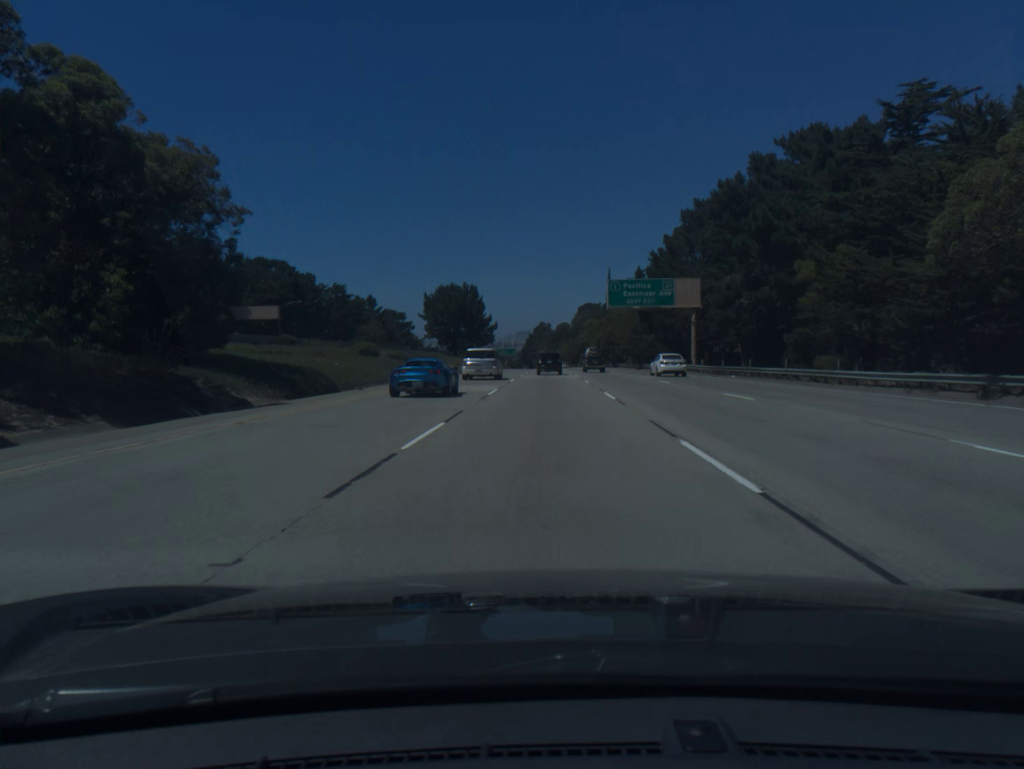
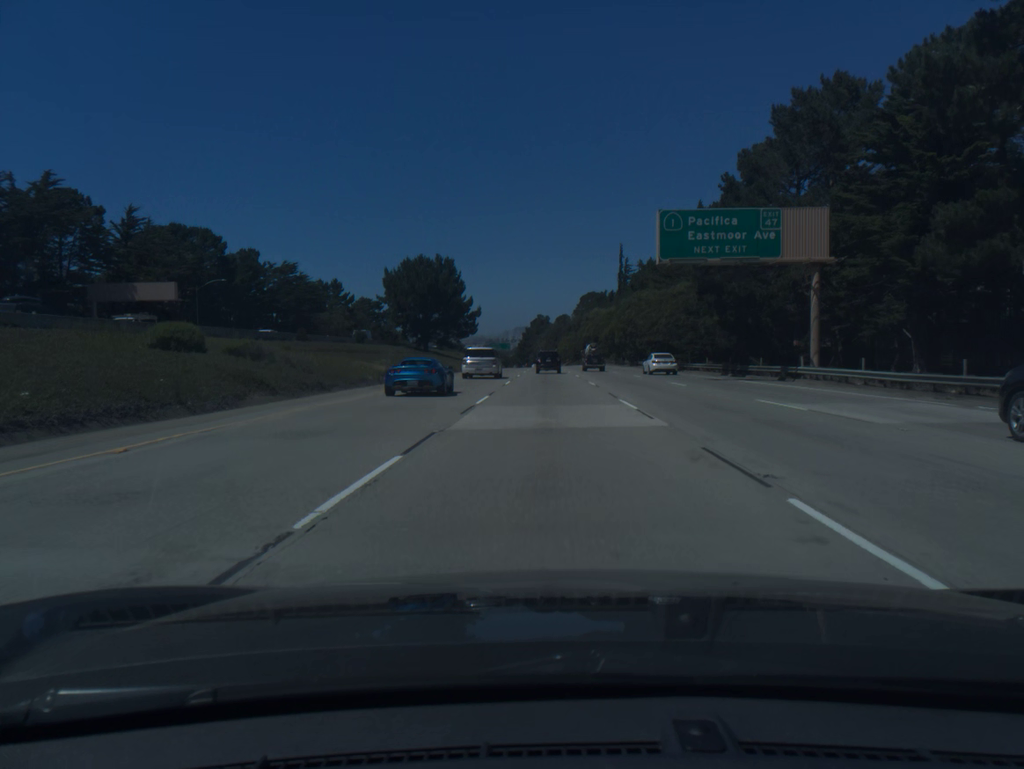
(0.0, +33.3) m; 0°
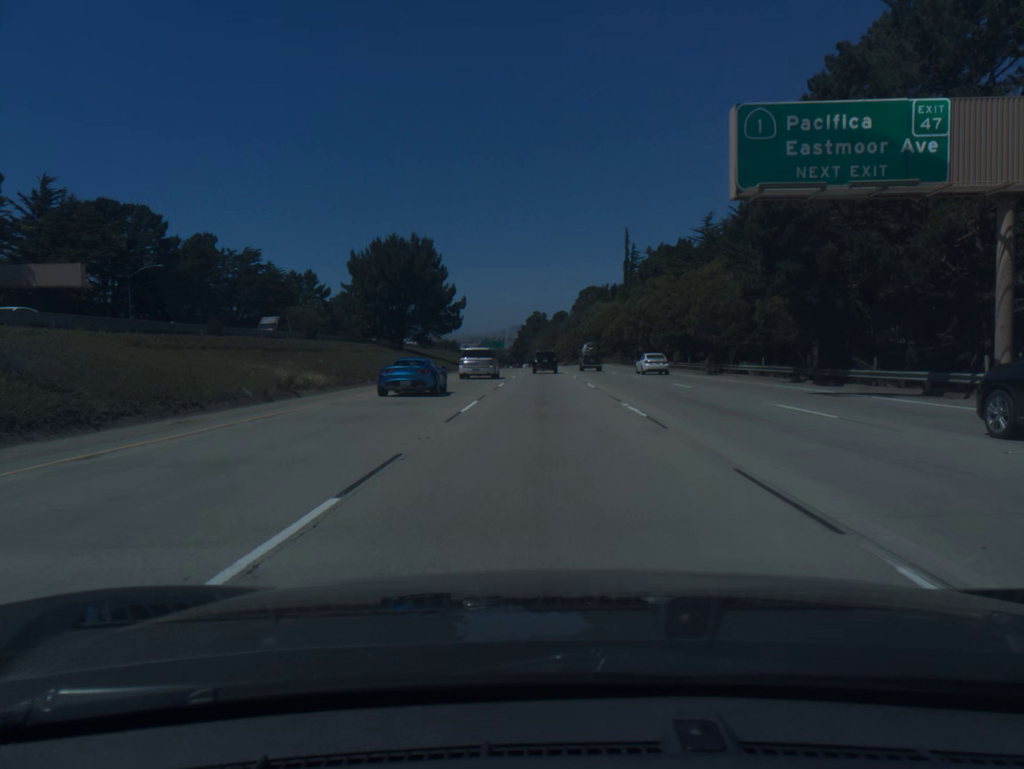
(0.0, +16.6) m; 0°
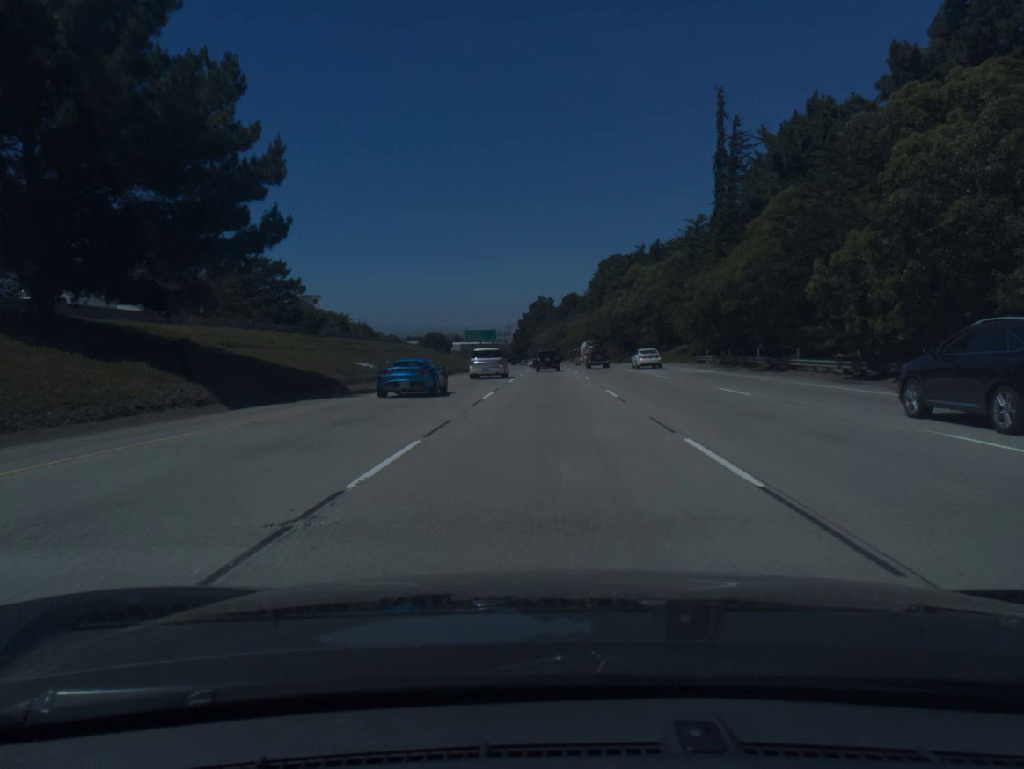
(-0.1, +66.6) m; 0°
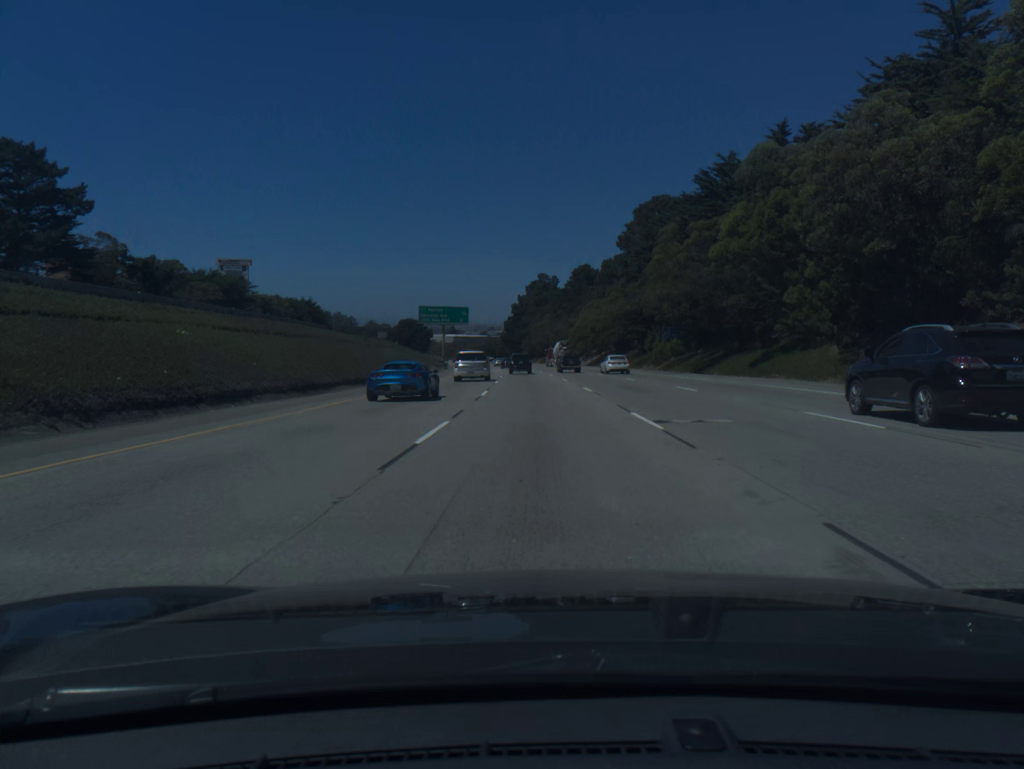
(+0.2, +67.3) m; 0°
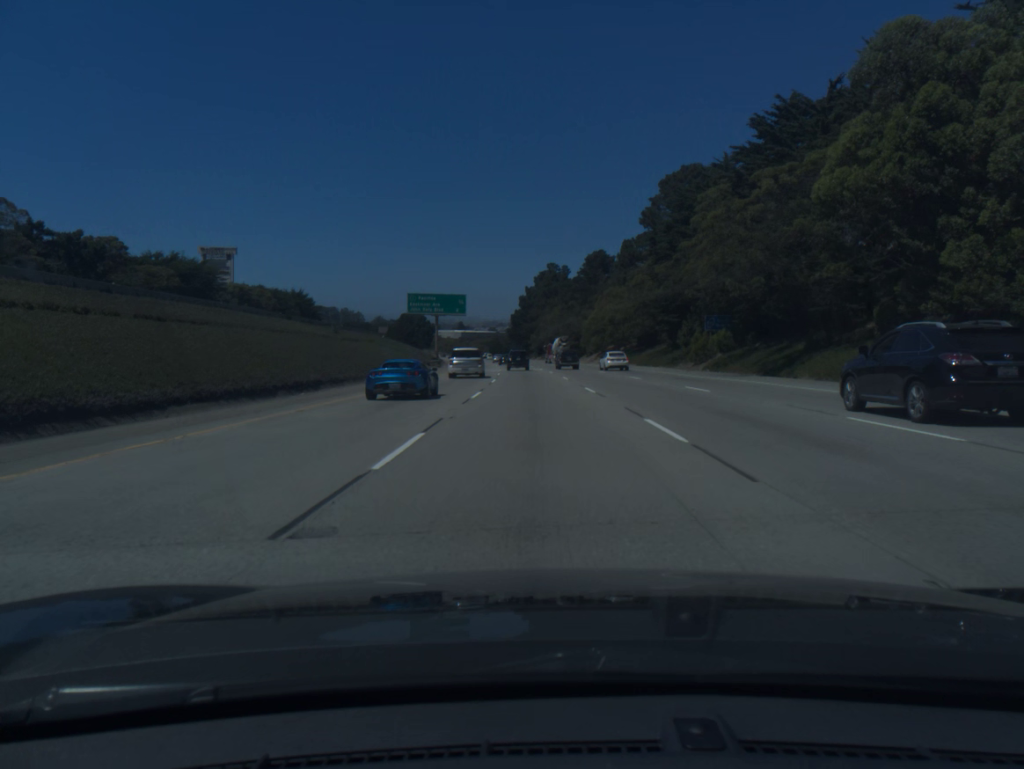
(-0.1, +17.0) m; -1°
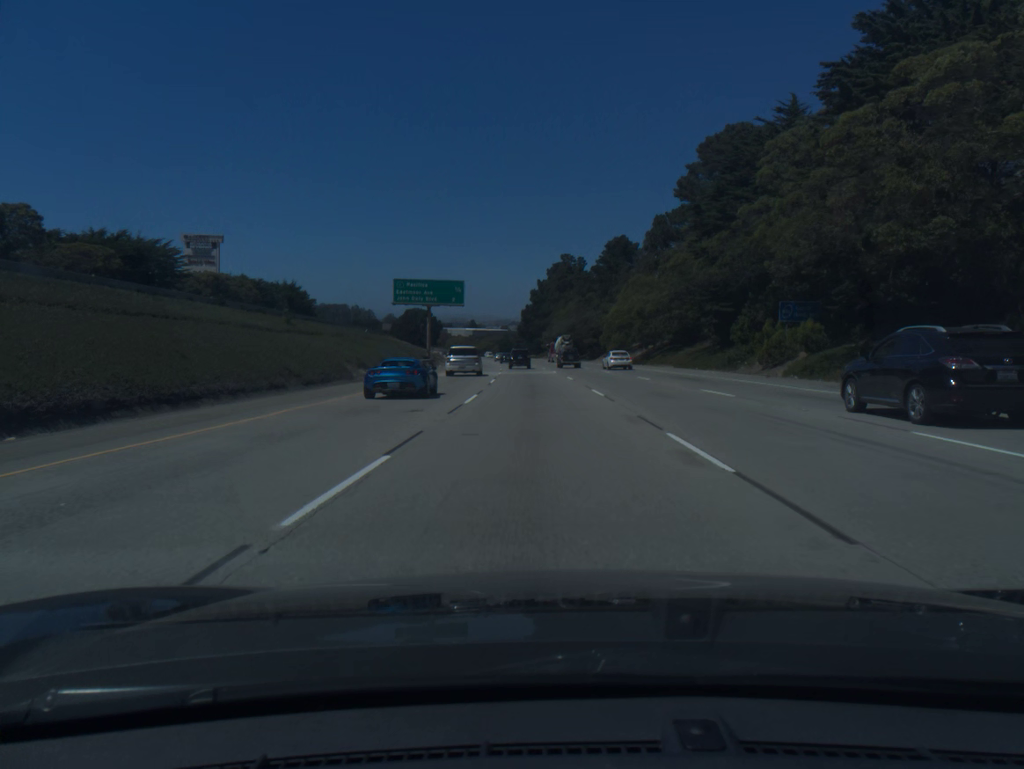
(-0.1, +17.1) m; -1°
